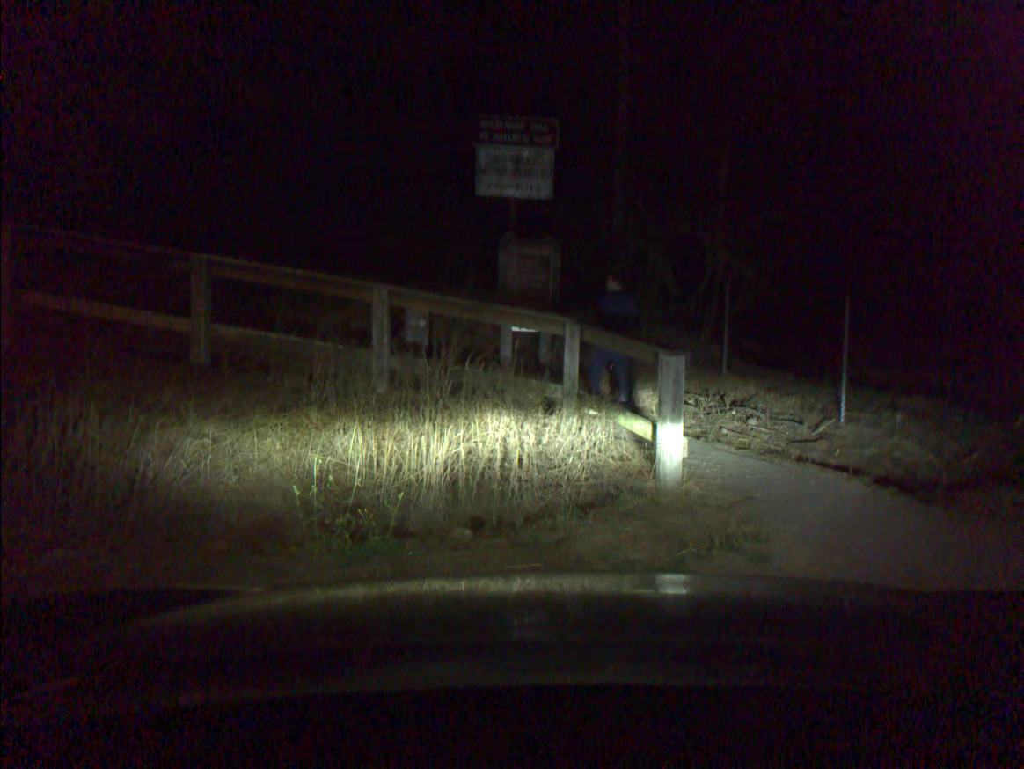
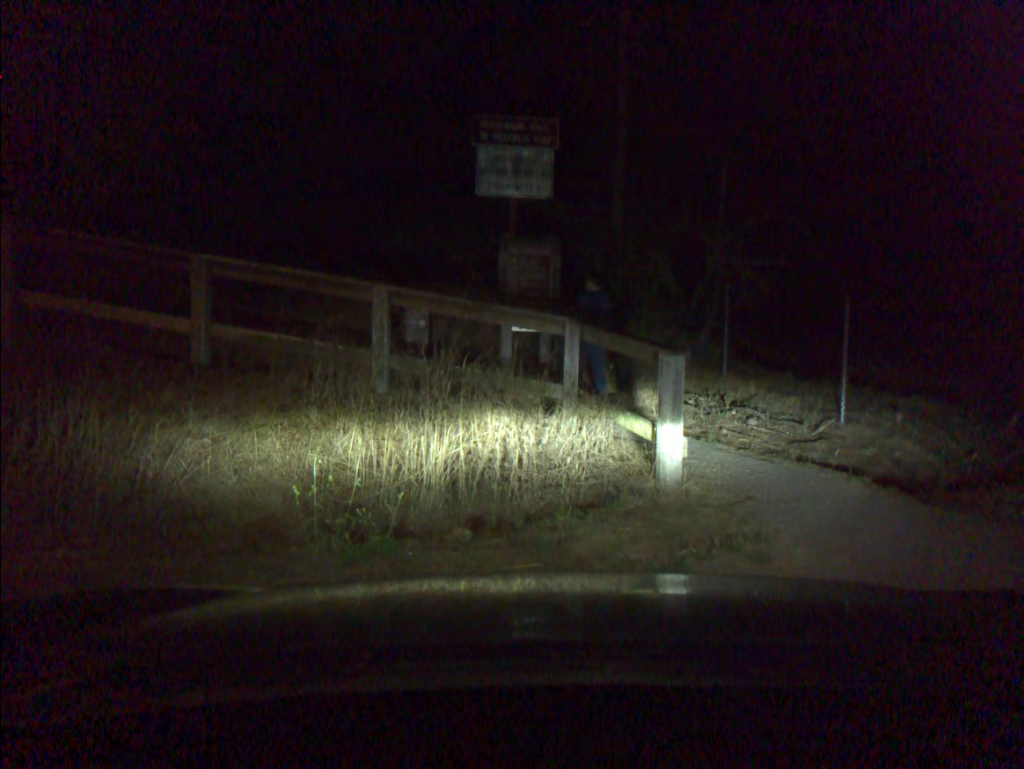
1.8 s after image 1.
(+0.1, 0.0) m; 0°
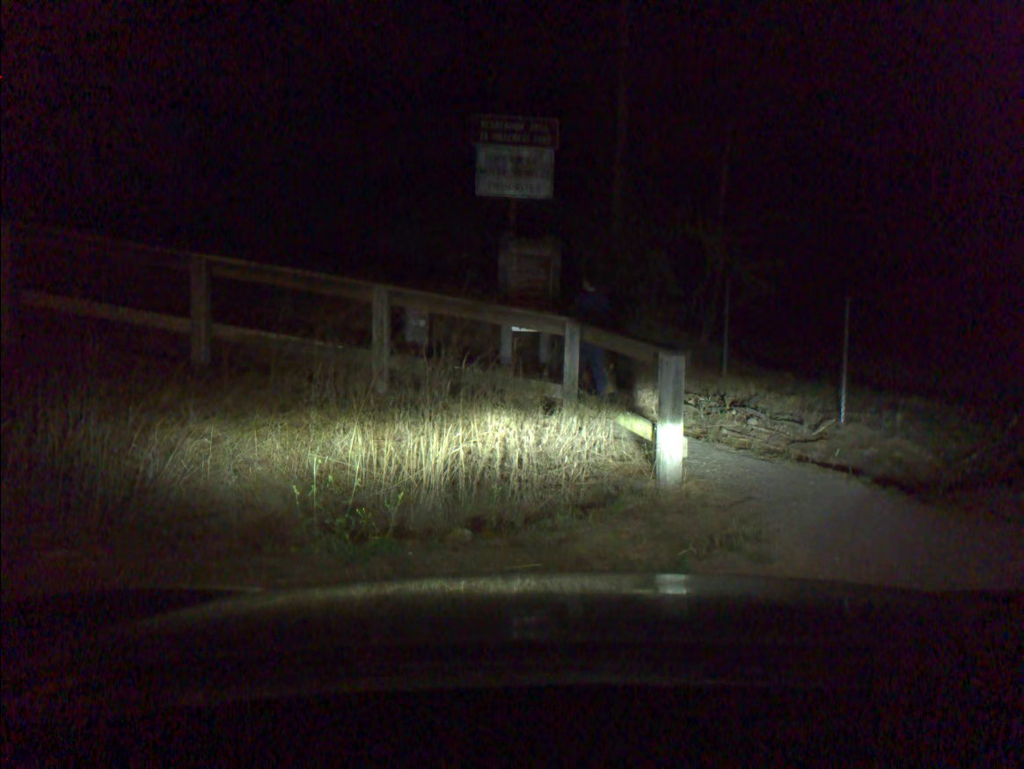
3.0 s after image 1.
(0.0, 0.0) m; 0°
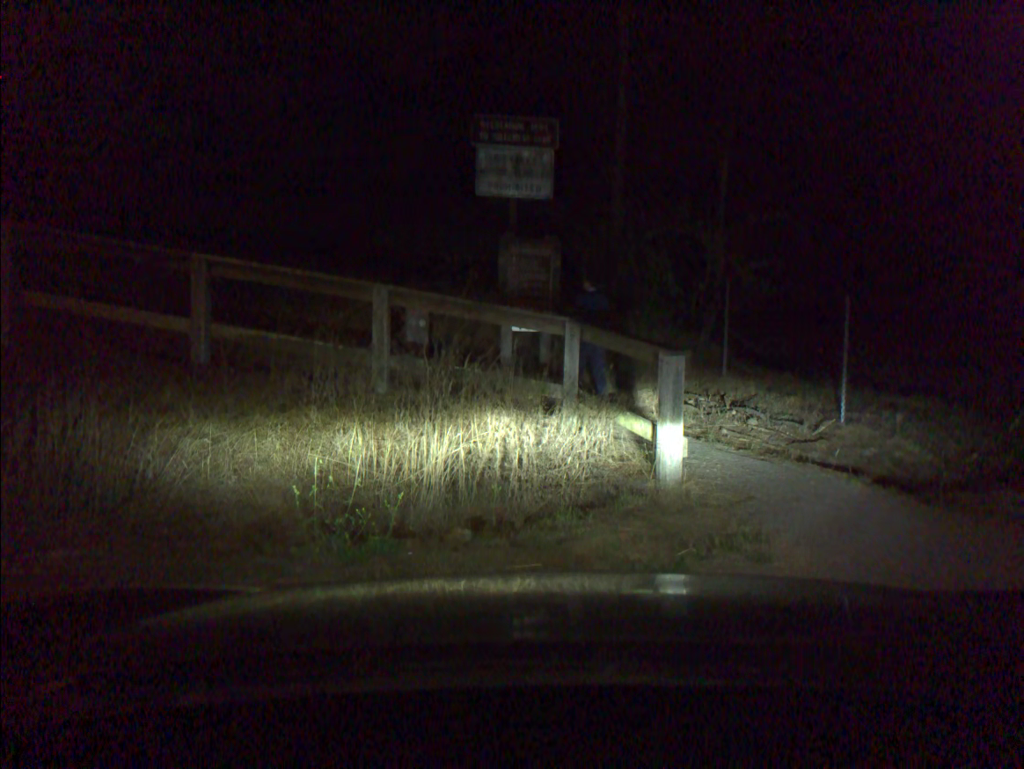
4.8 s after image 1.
(0.0, 0.0) m; 0°
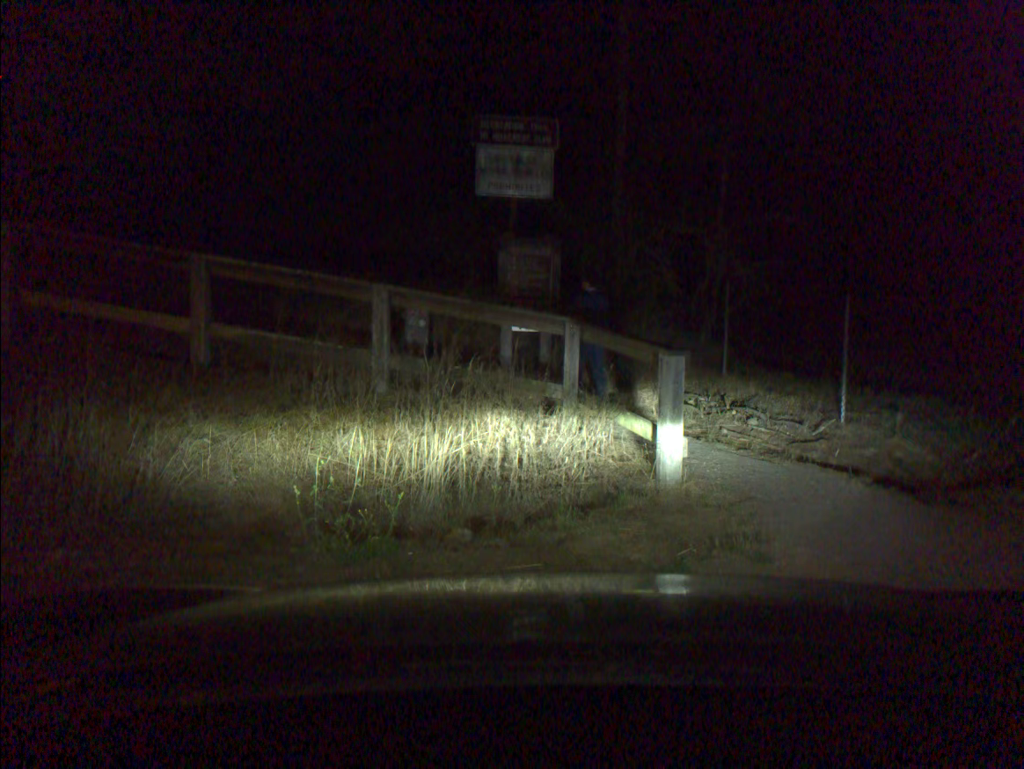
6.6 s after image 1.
(0.0, 0.0) m; 0°
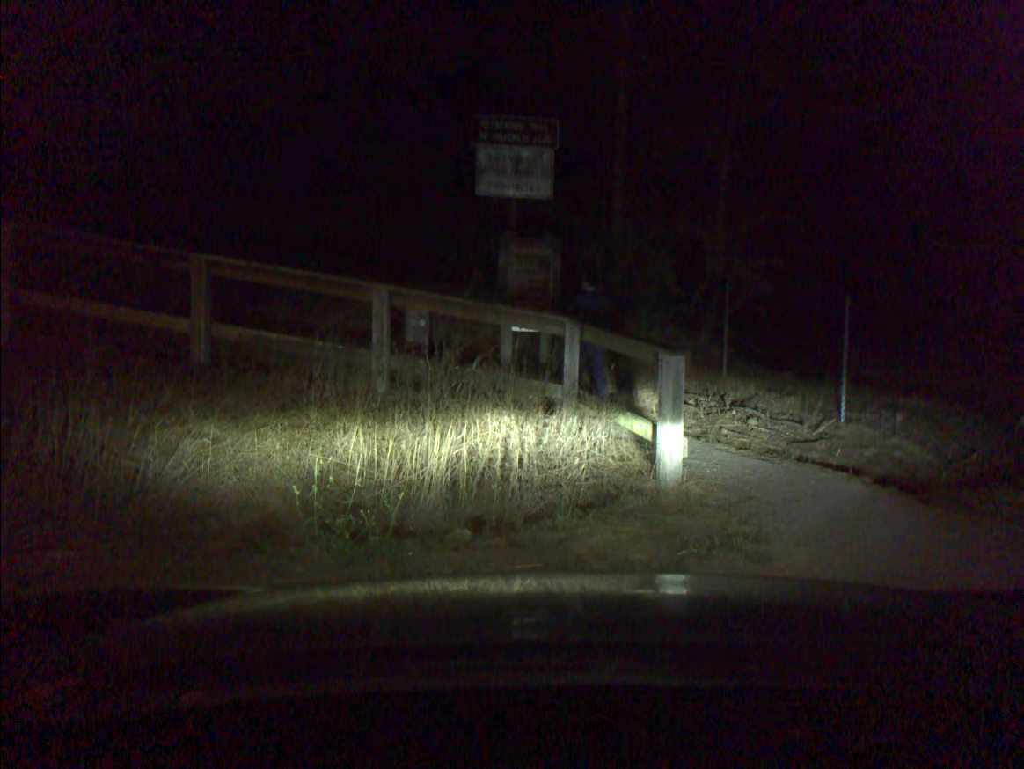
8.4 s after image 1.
(0.0, 0.0) m; 0°
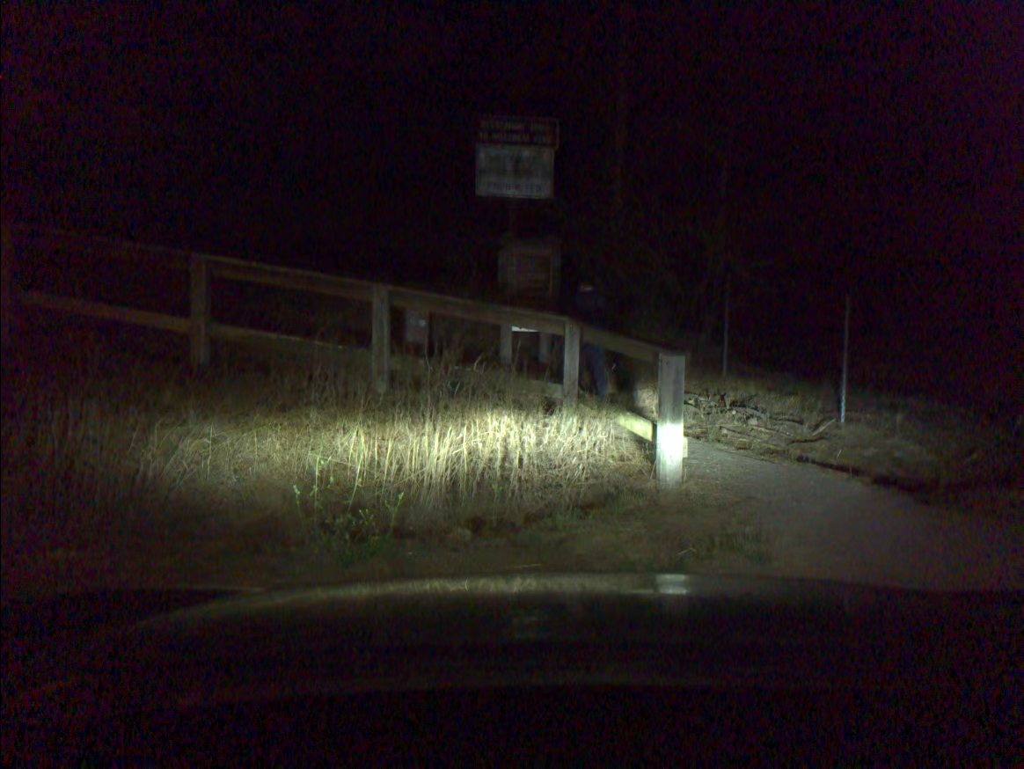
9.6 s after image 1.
(0.0, 0.0) m; 0°
